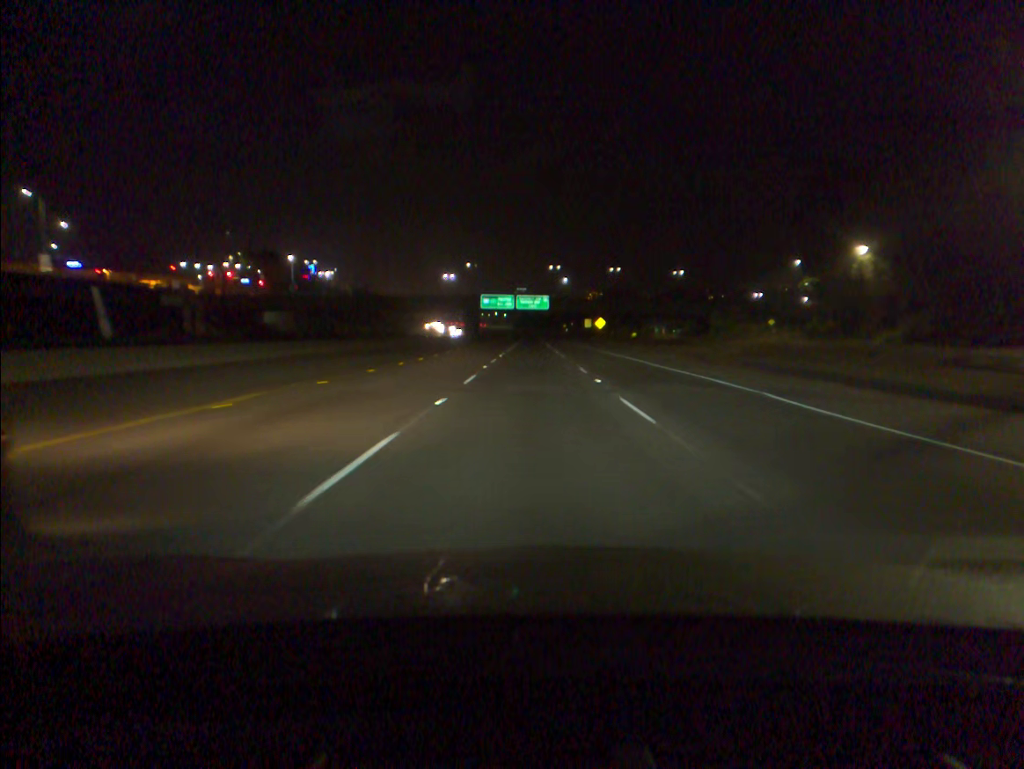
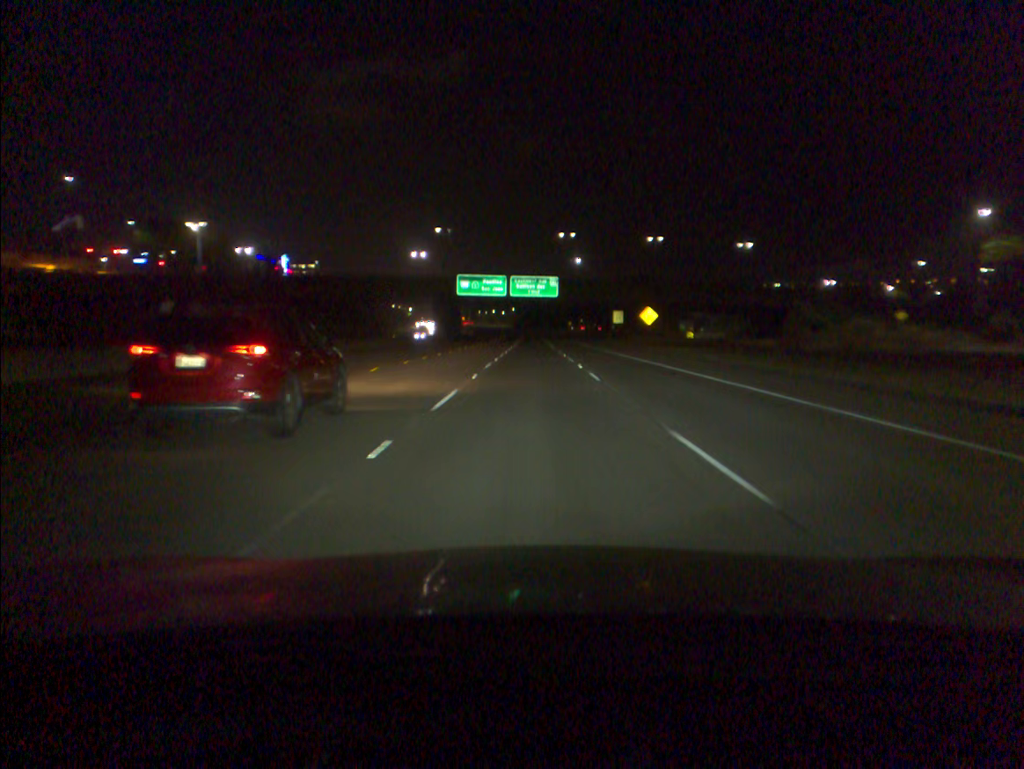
(0.0, +52.3) m; 0°
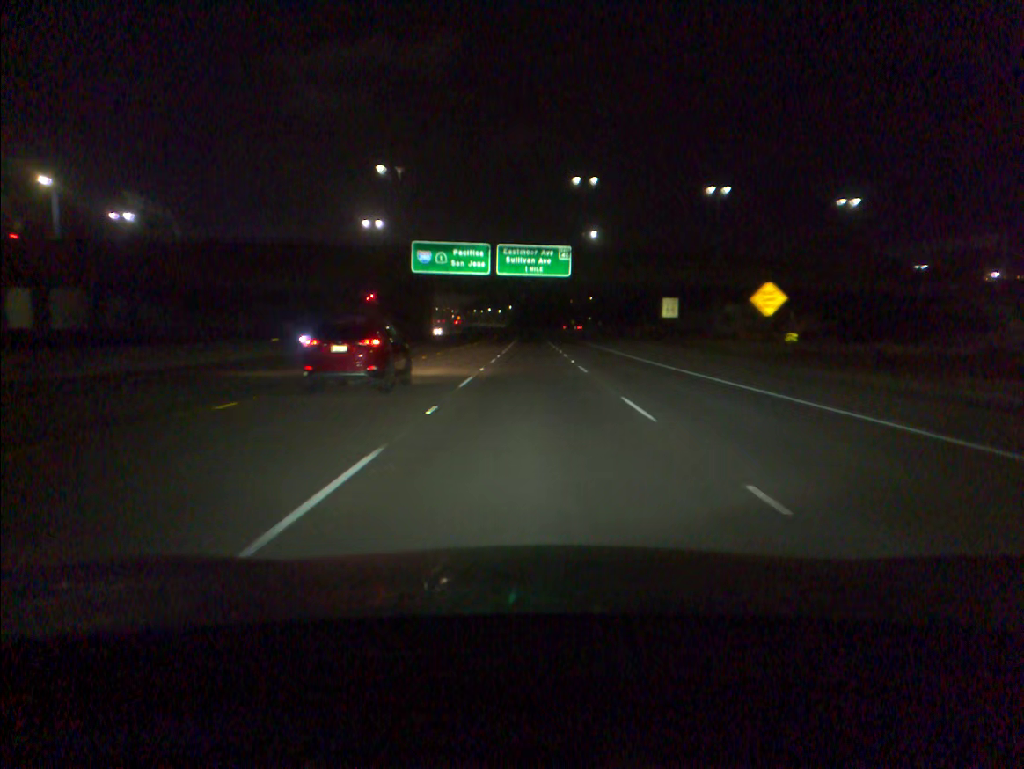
(+0.1, +39.0) m; 0°
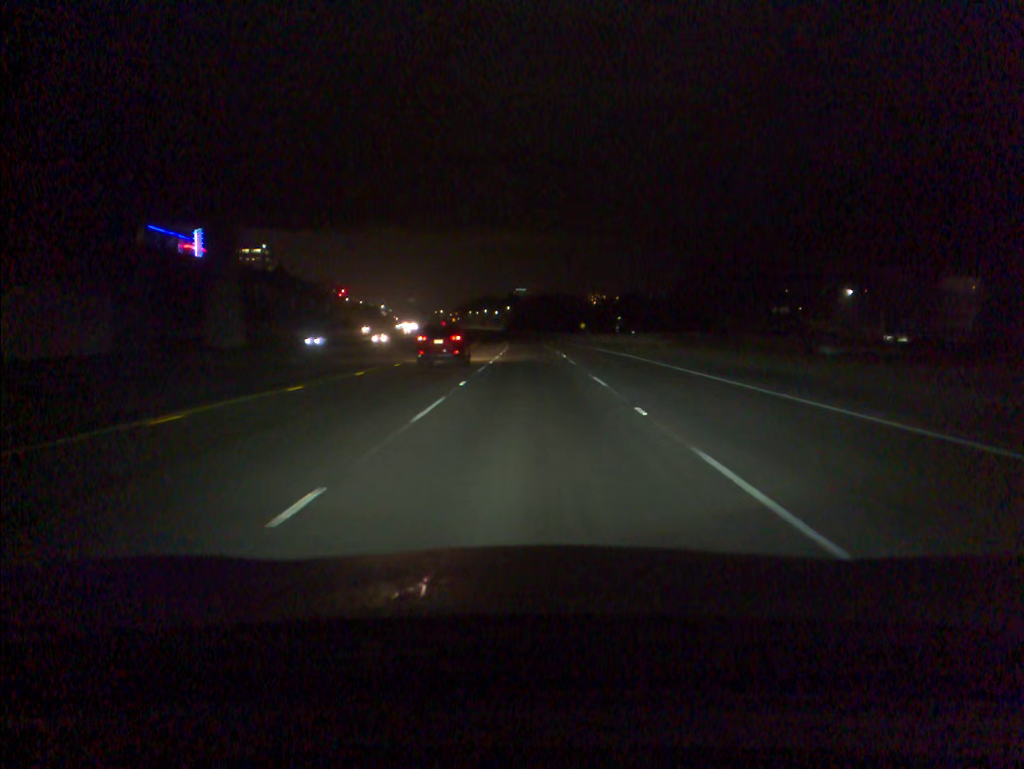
(+0.1, +65.6) m; 0°
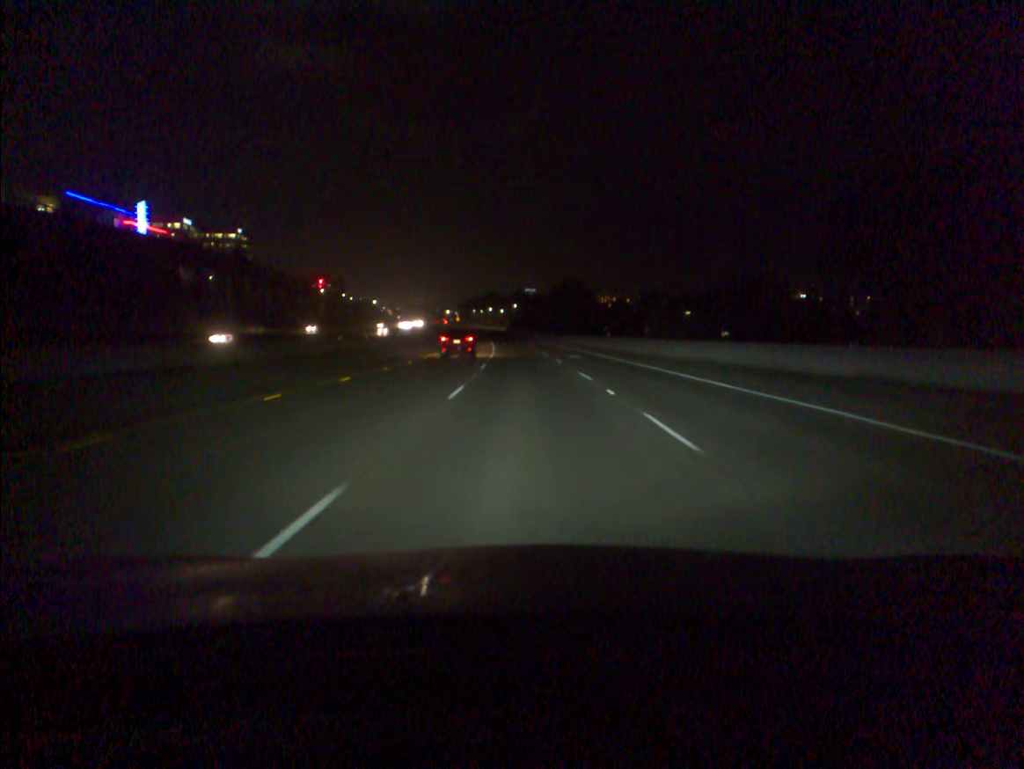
(-0.2, +52.9) m; -1°
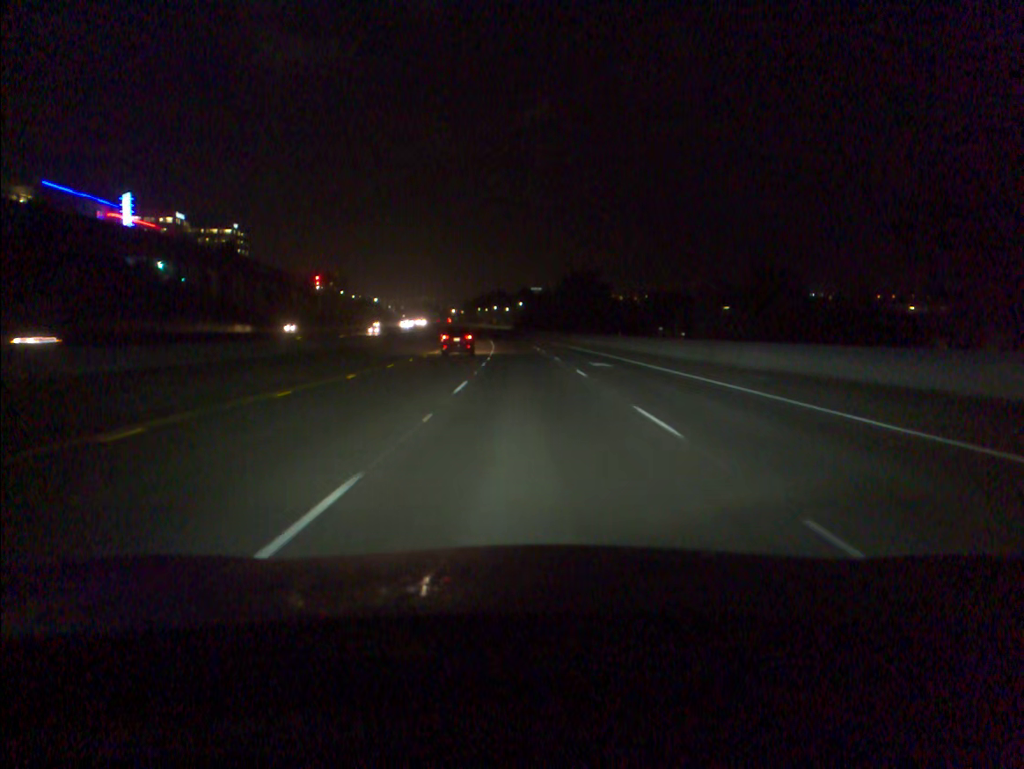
(-0.1, +13.4) m; 0°
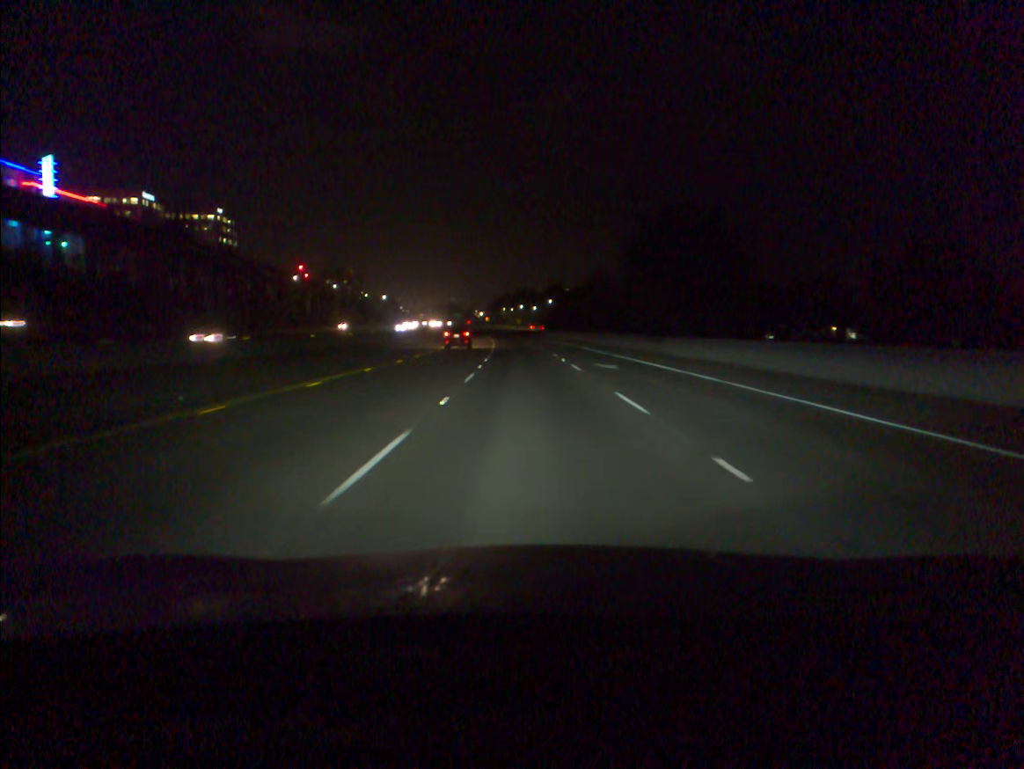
(-1.0, +55.3) m; -2°
